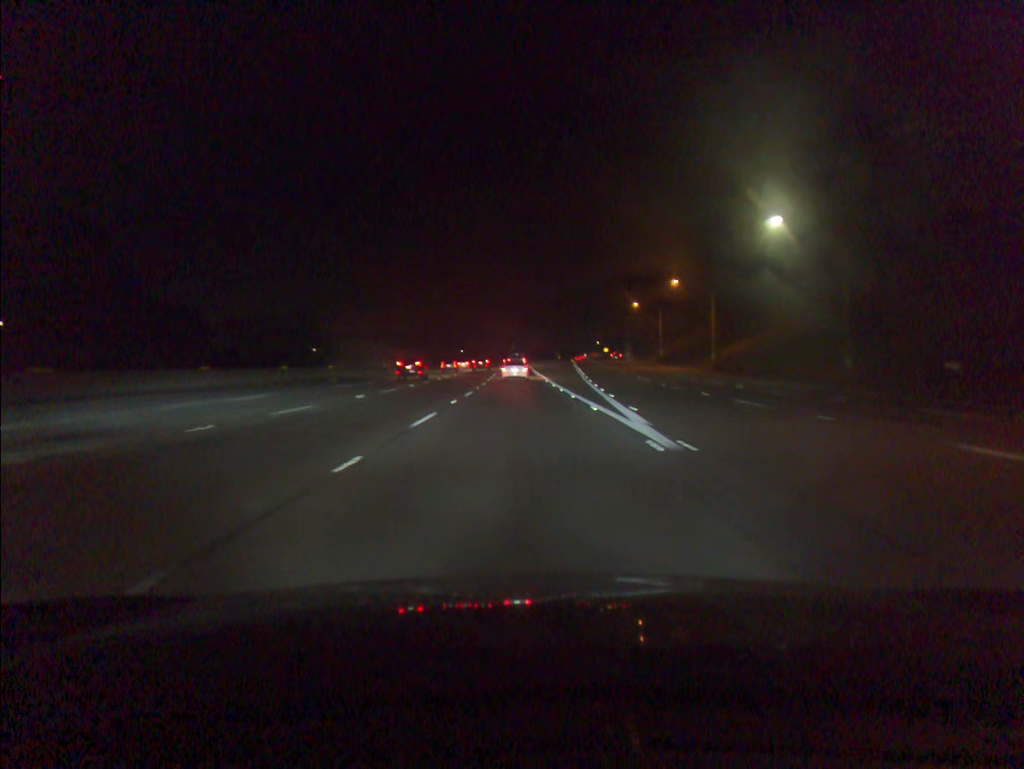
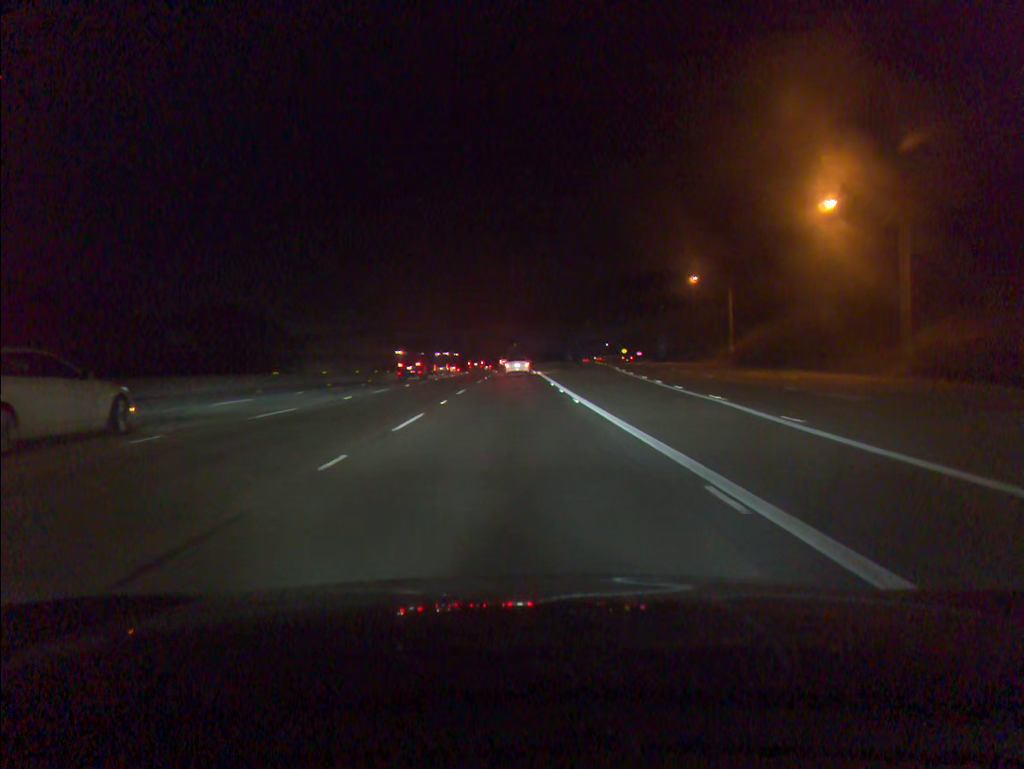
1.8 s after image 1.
(+0.1, +45.0) m; 0°
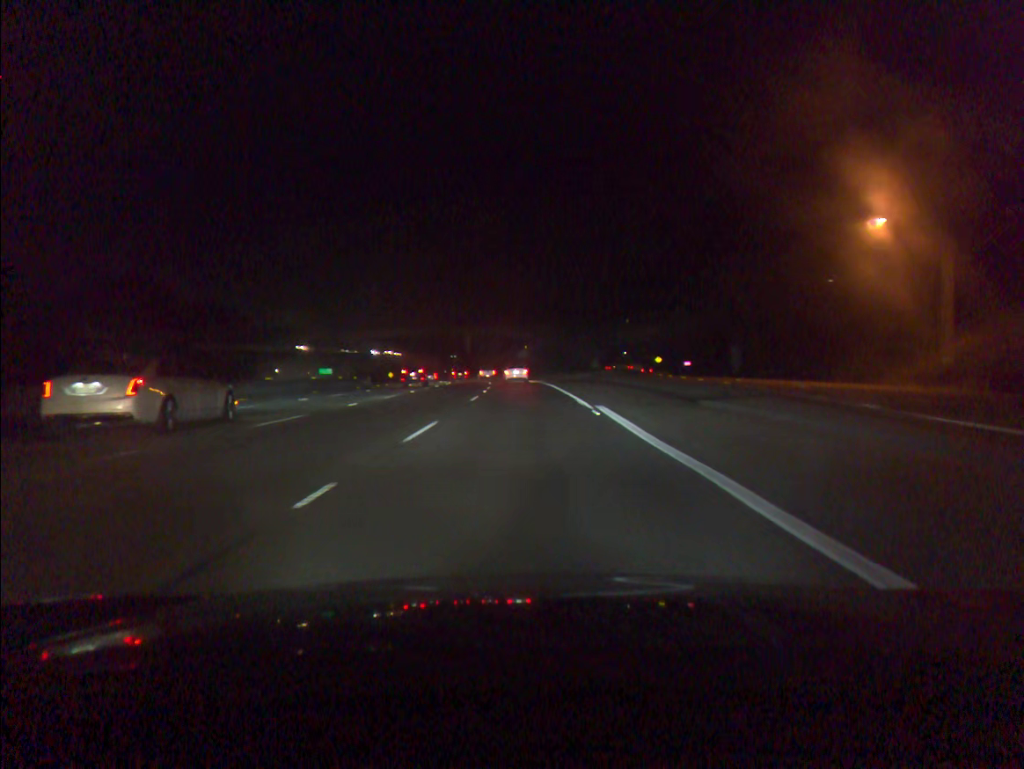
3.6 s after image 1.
(-0.3, +45.4) m; -1°
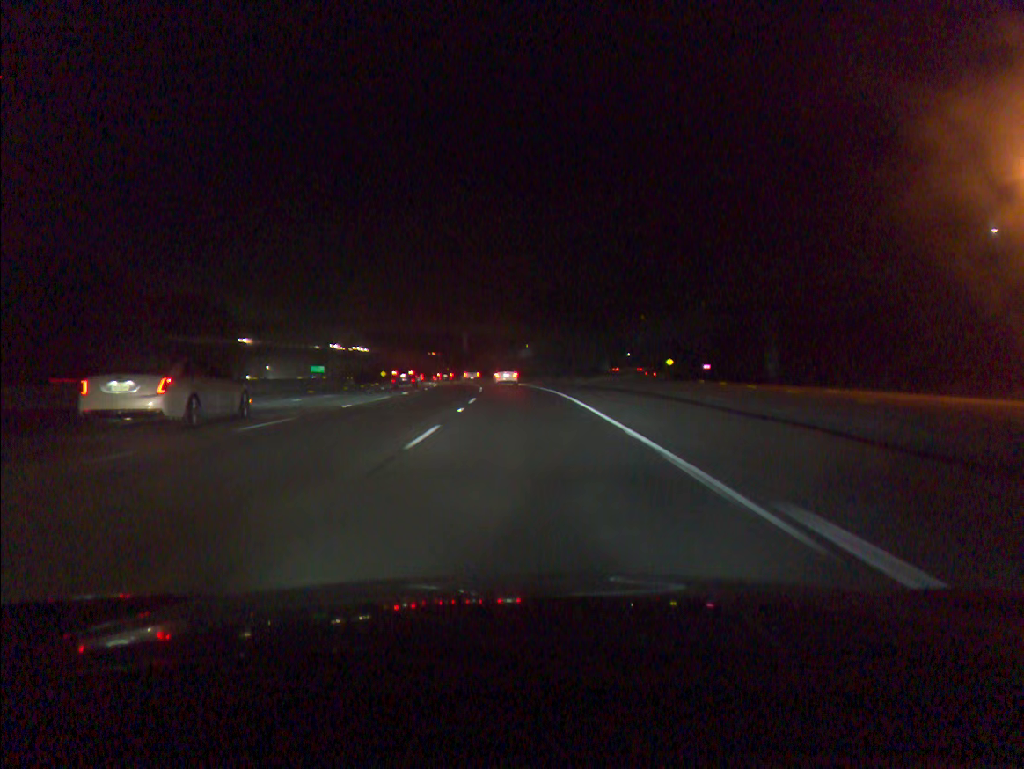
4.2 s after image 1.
(0.0, +15.2) m; 0°
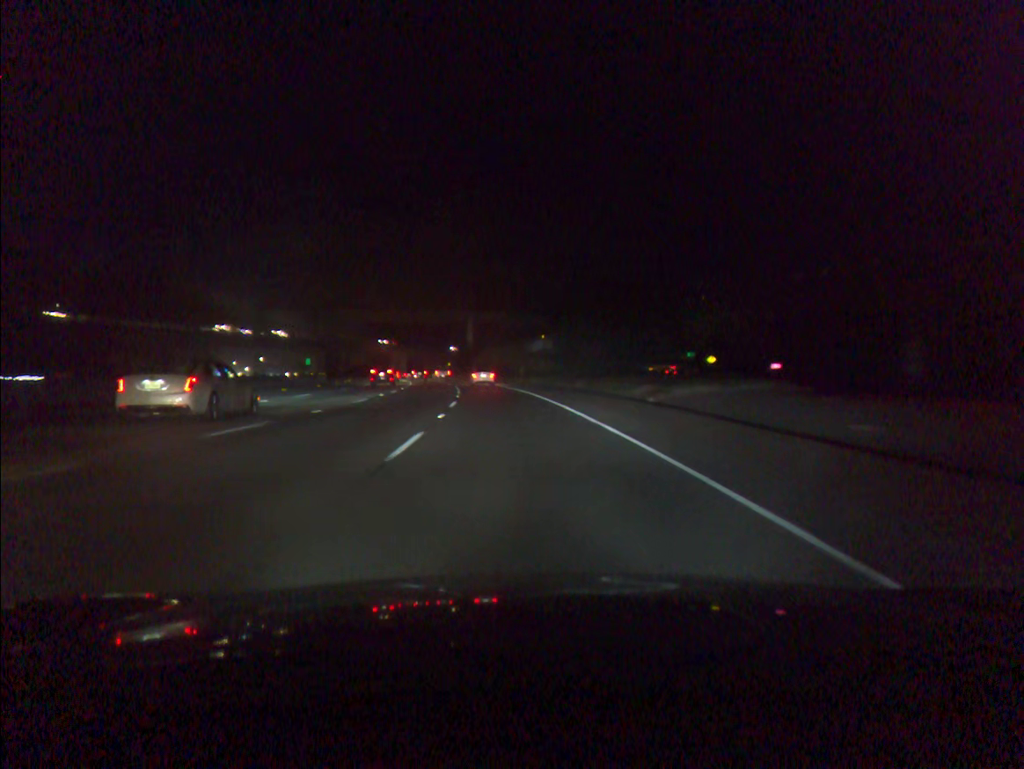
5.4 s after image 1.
(-0.1, +30.7) m; -1°
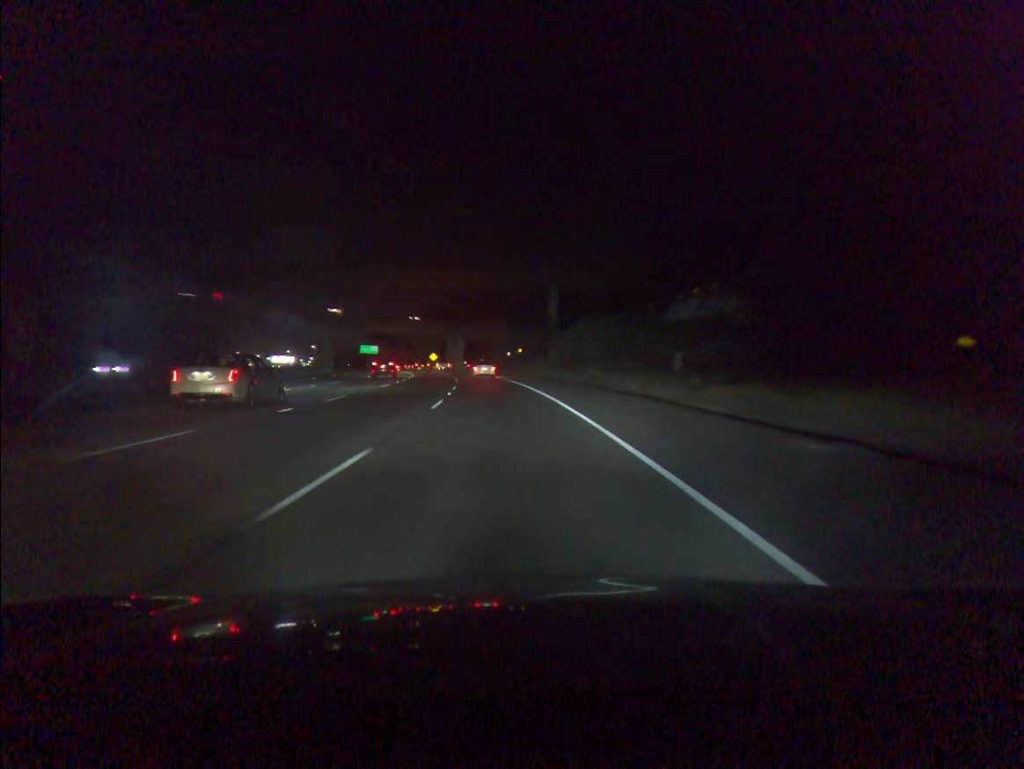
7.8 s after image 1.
(-3.0, +62.7) m; -6°
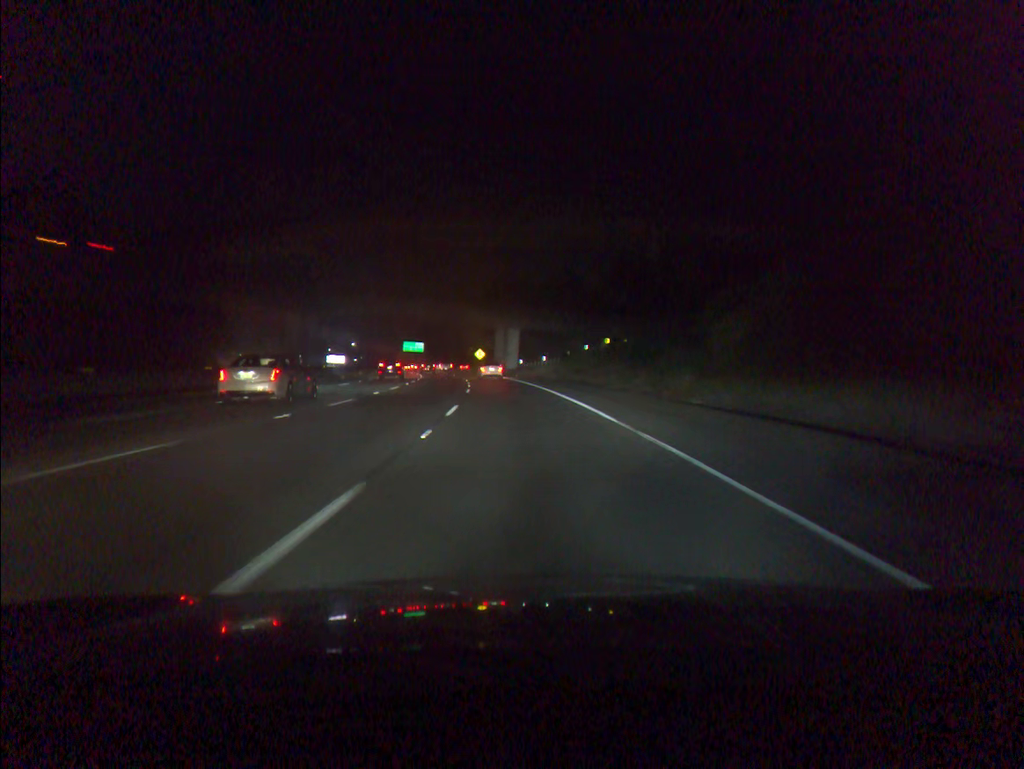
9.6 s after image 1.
(-2.1, +46.5) m; -5°
